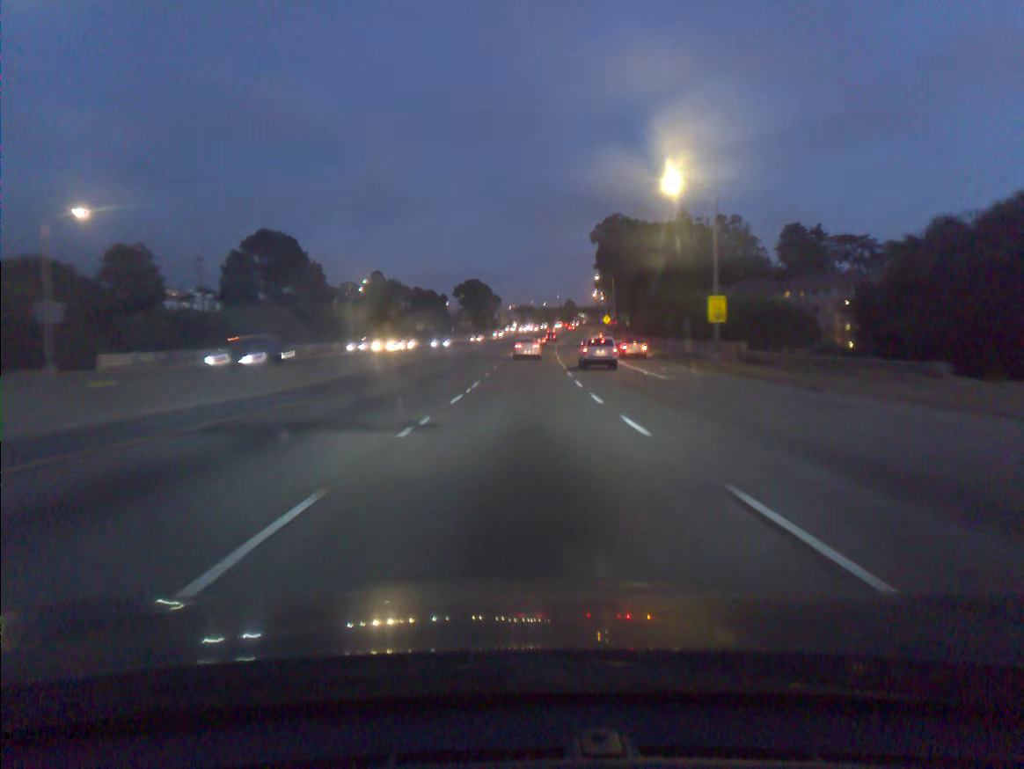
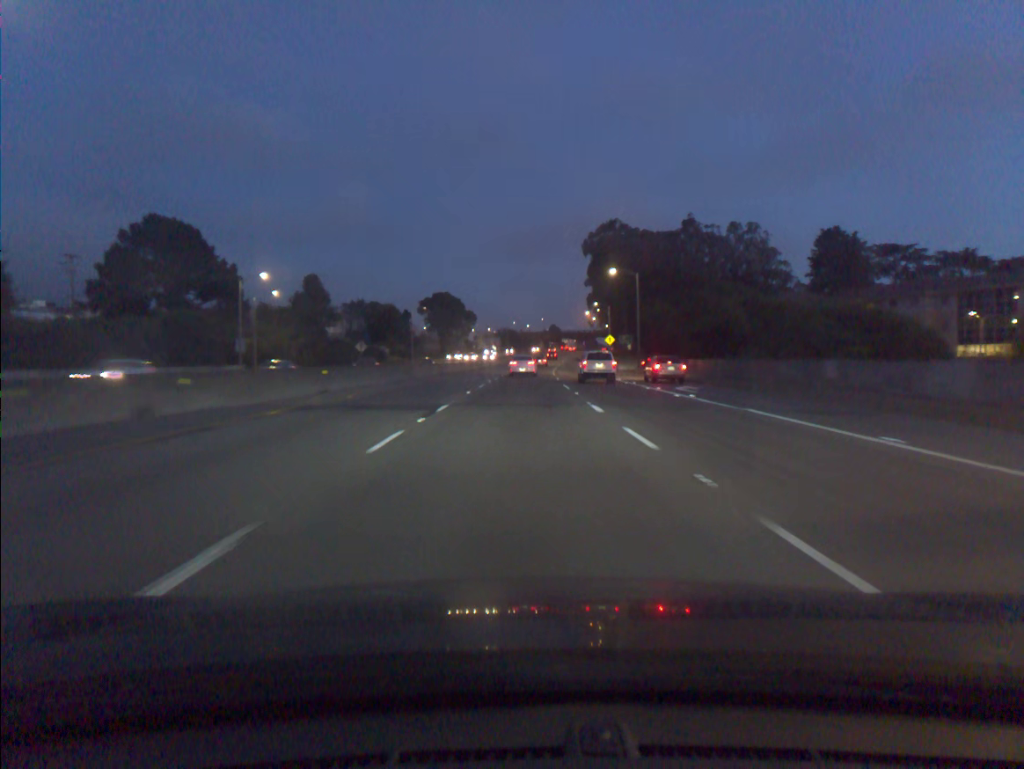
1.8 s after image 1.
(+0.6, +37.7) m; +1°
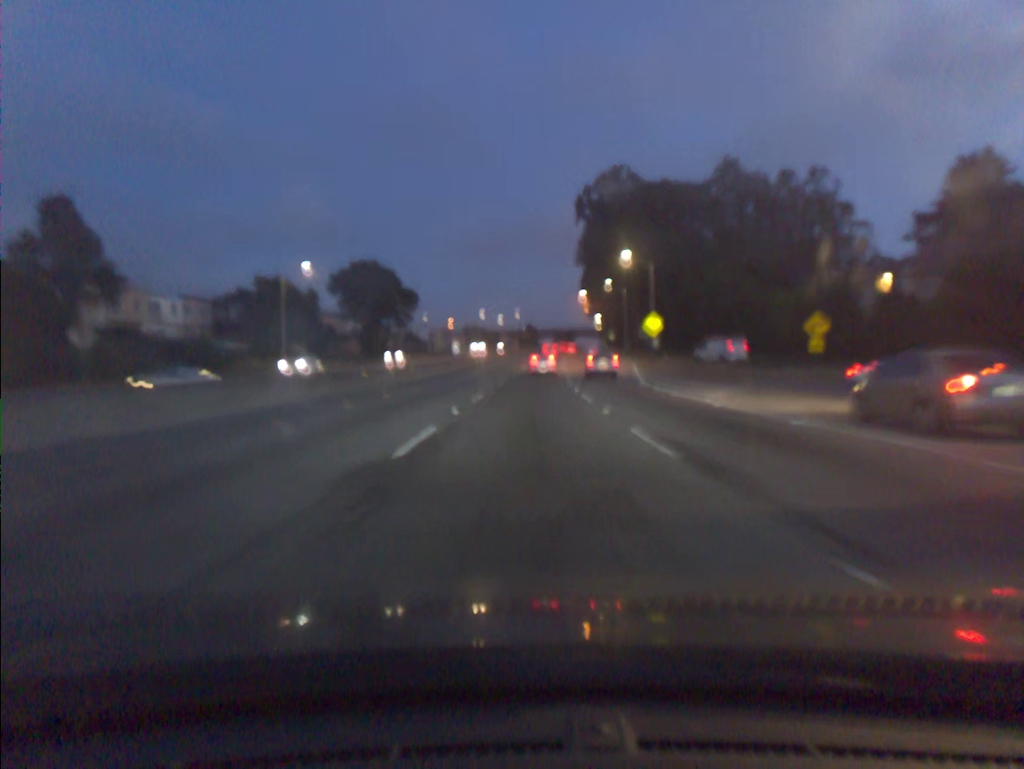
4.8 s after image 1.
(+1.0, +61.9) m; +2°
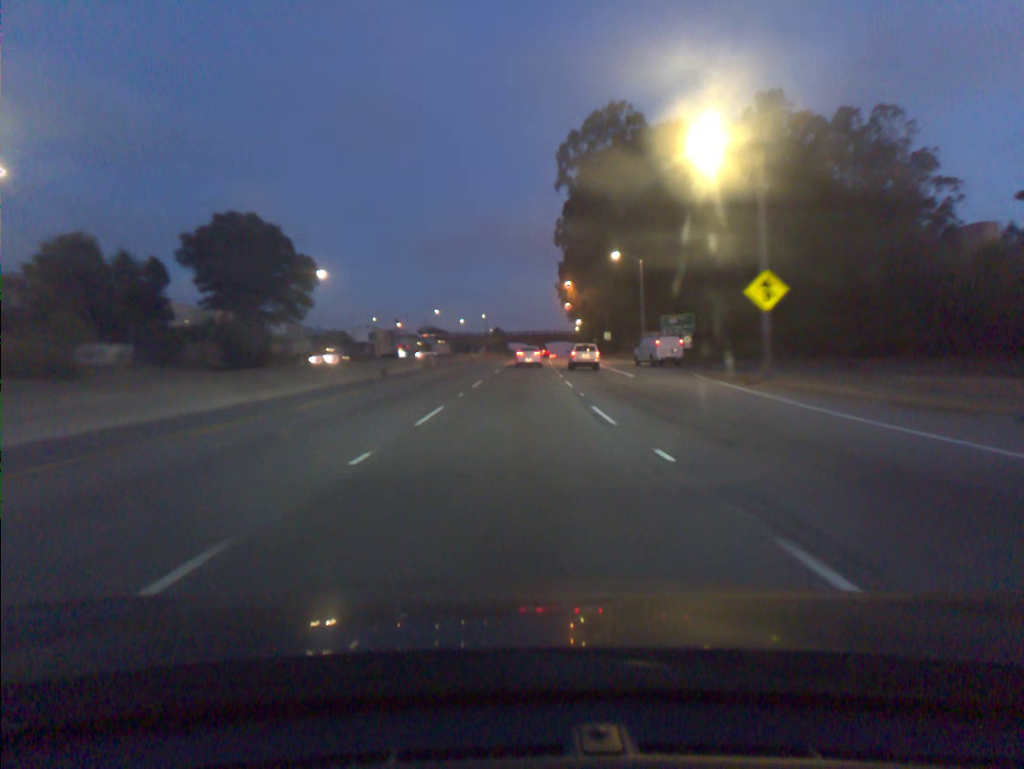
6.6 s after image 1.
(+0.8, +37.9) m; +2°
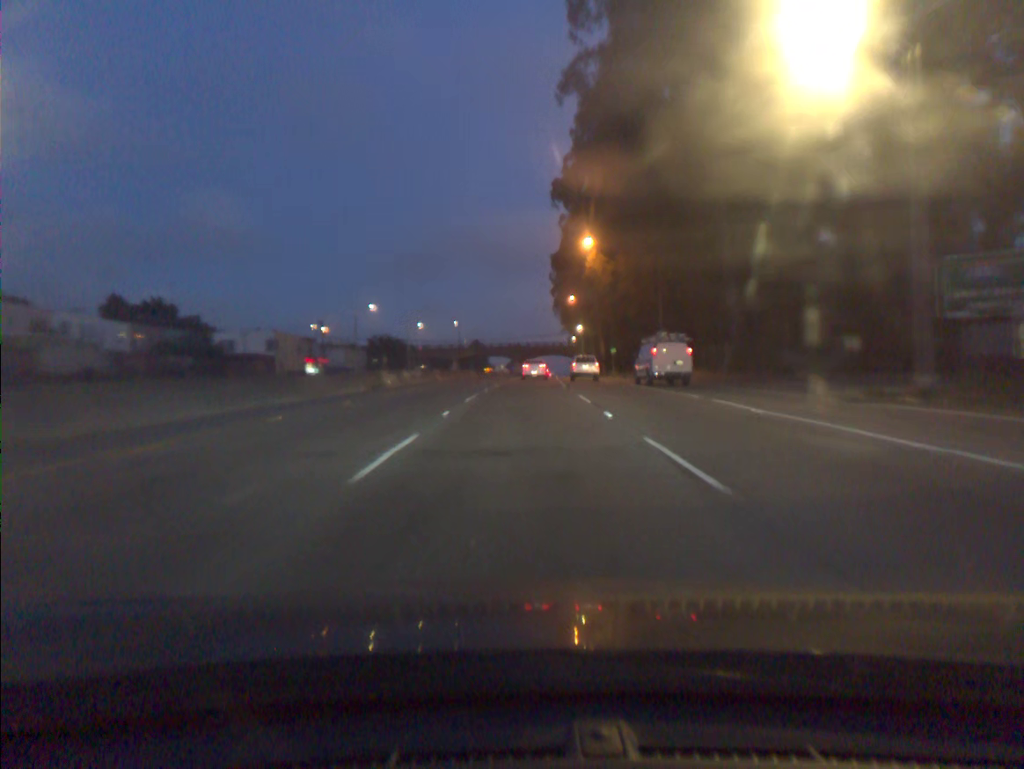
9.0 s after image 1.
(+0.5, +51.2) m; +1°
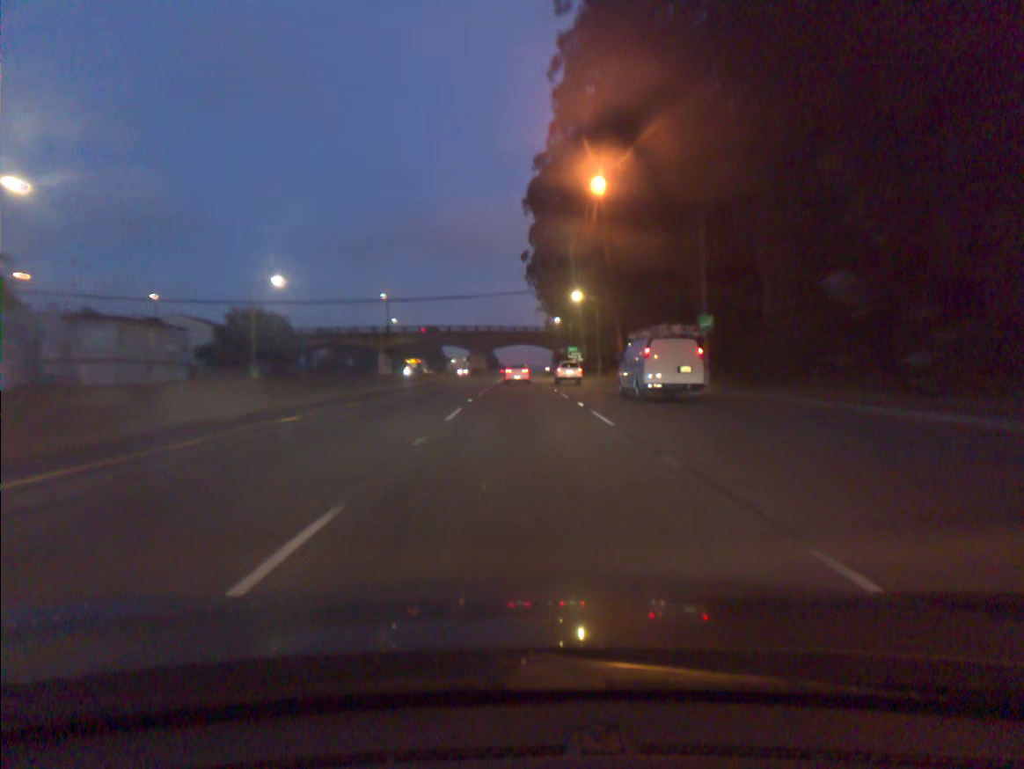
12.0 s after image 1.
(+1.2, +65.0) m; +2°
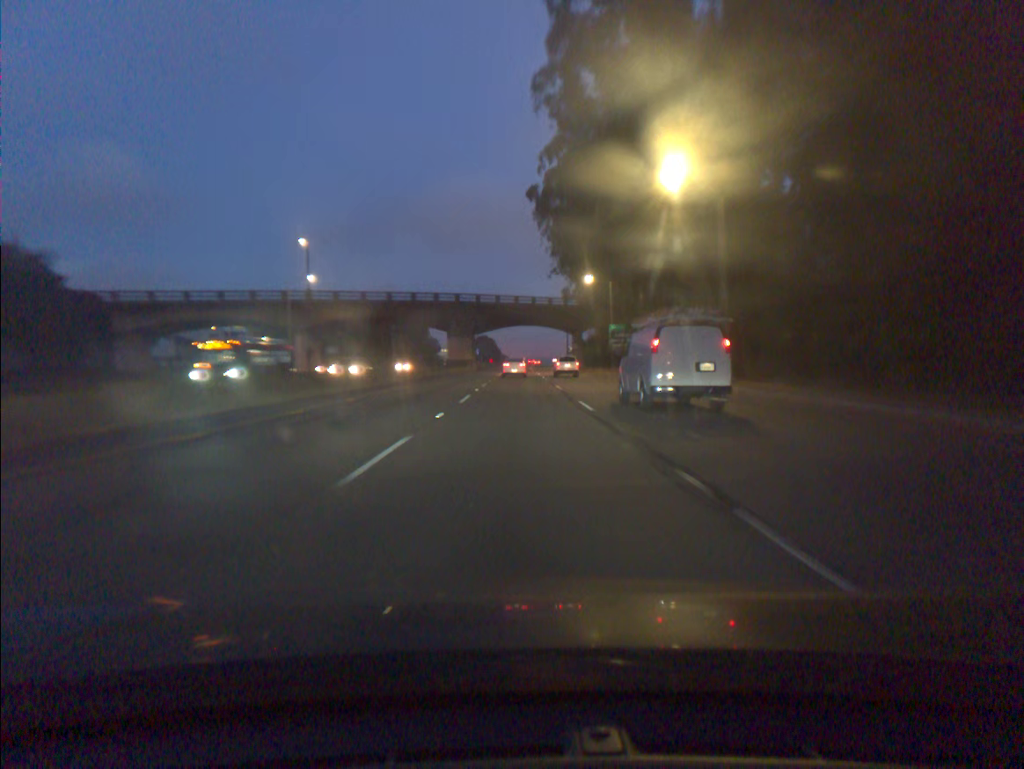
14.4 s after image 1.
(+0.1, +53.7) m; 0°
